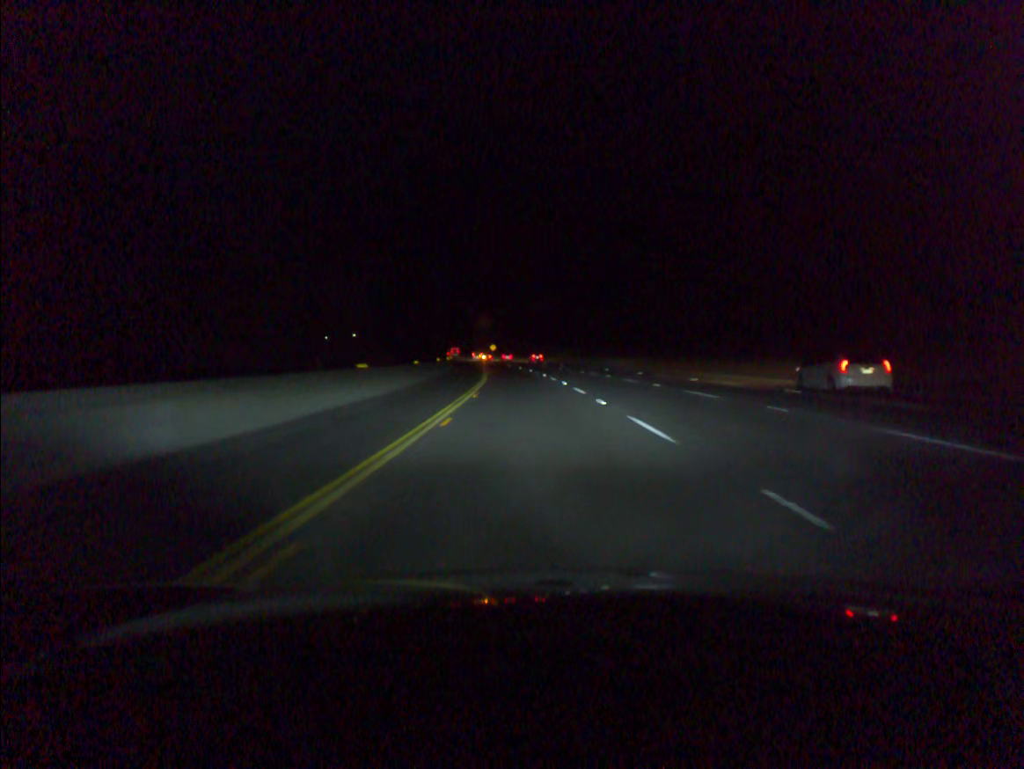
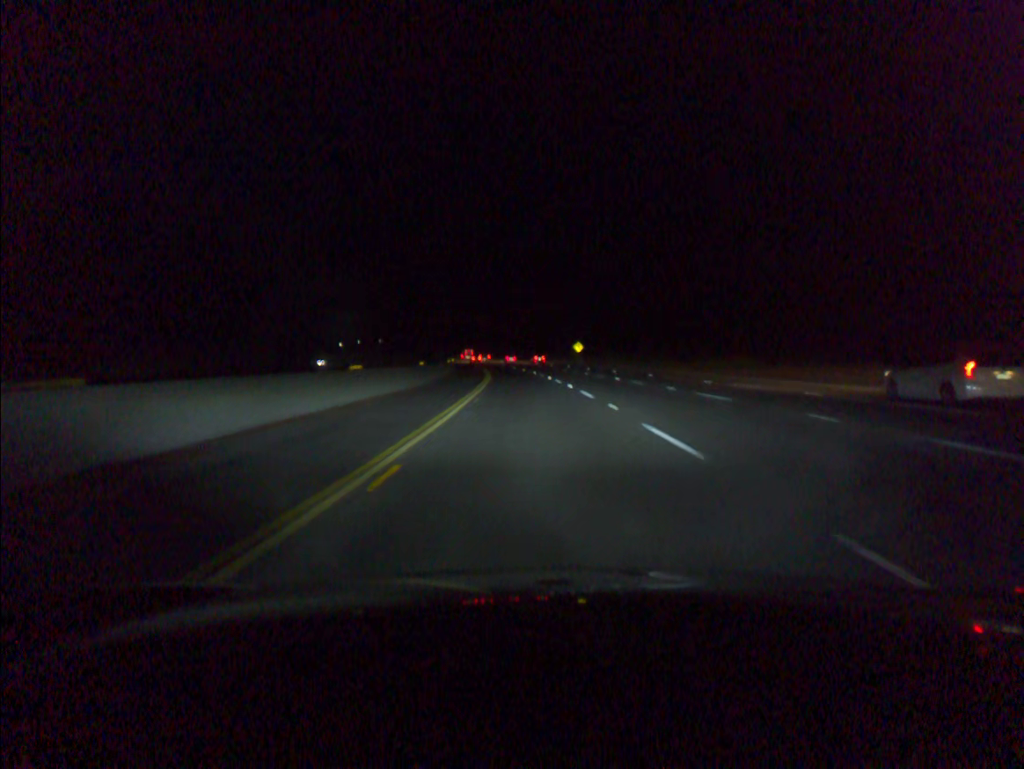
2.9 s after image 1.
(-5.2, +88.8) m; -6°
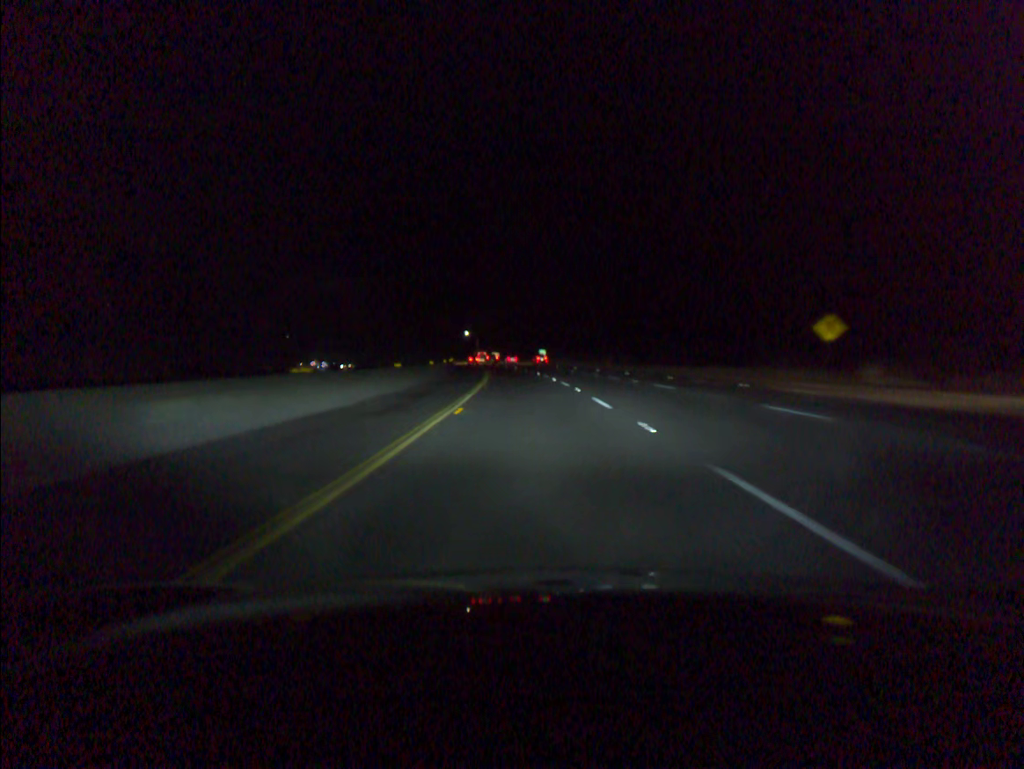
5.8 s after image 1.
(-5.4, +92.6) m; -6°
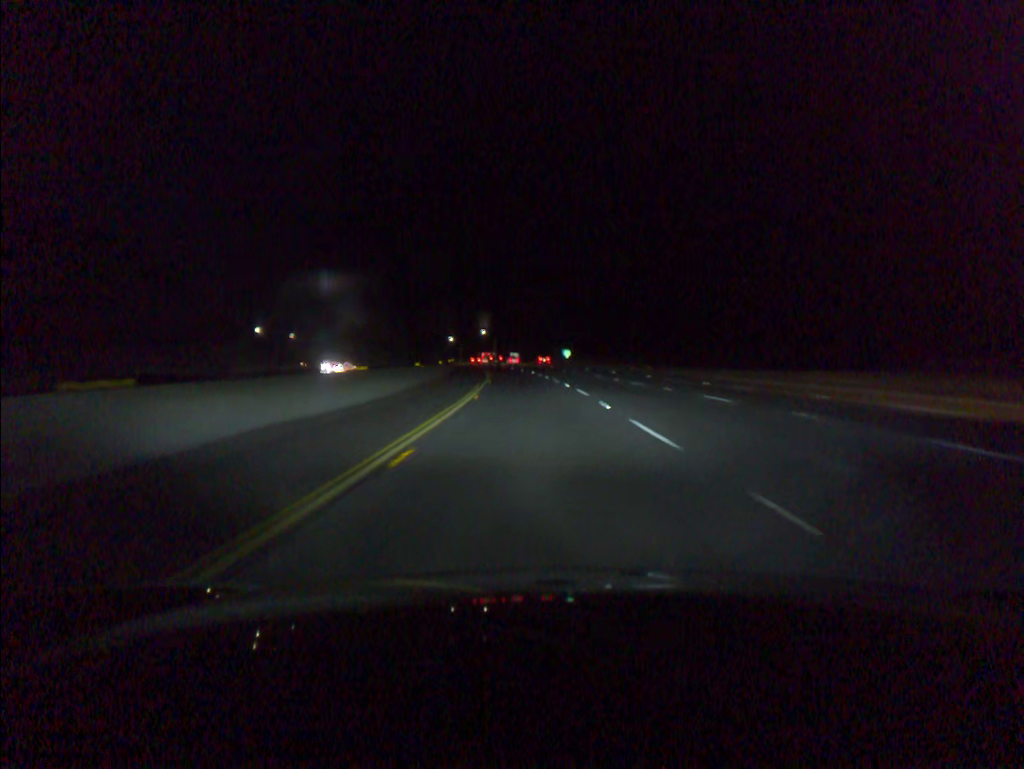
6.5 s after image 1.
(-0.3, +22.4) m; -2°
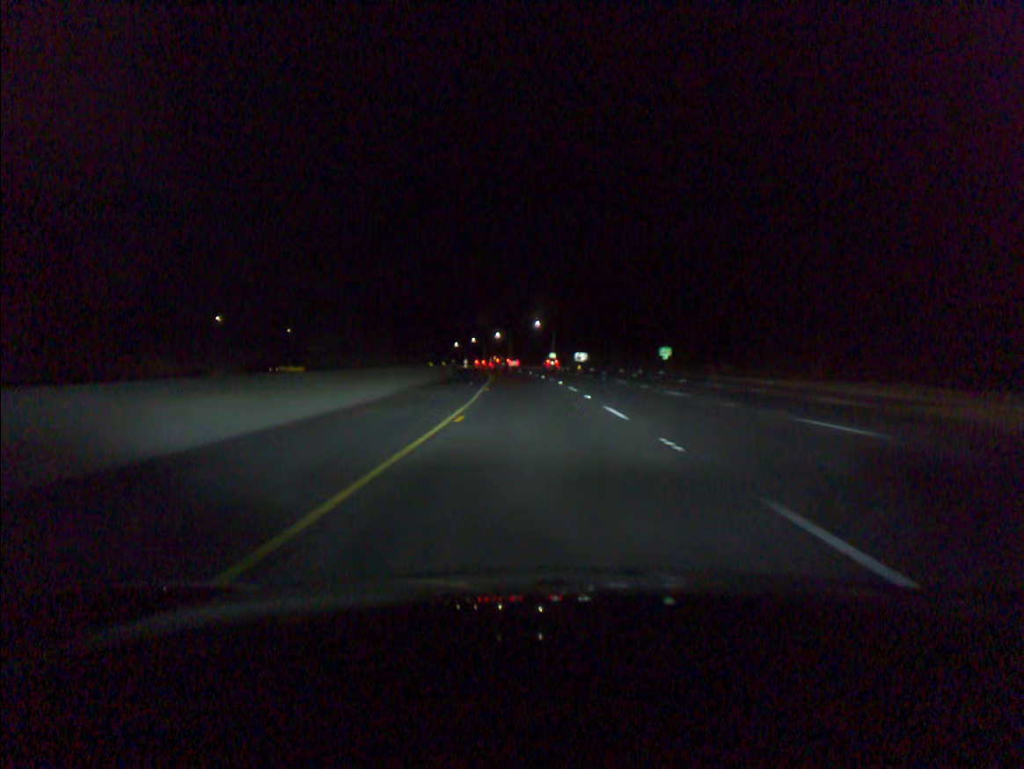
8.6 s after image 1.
(-2.8, +66.4) m; -5°
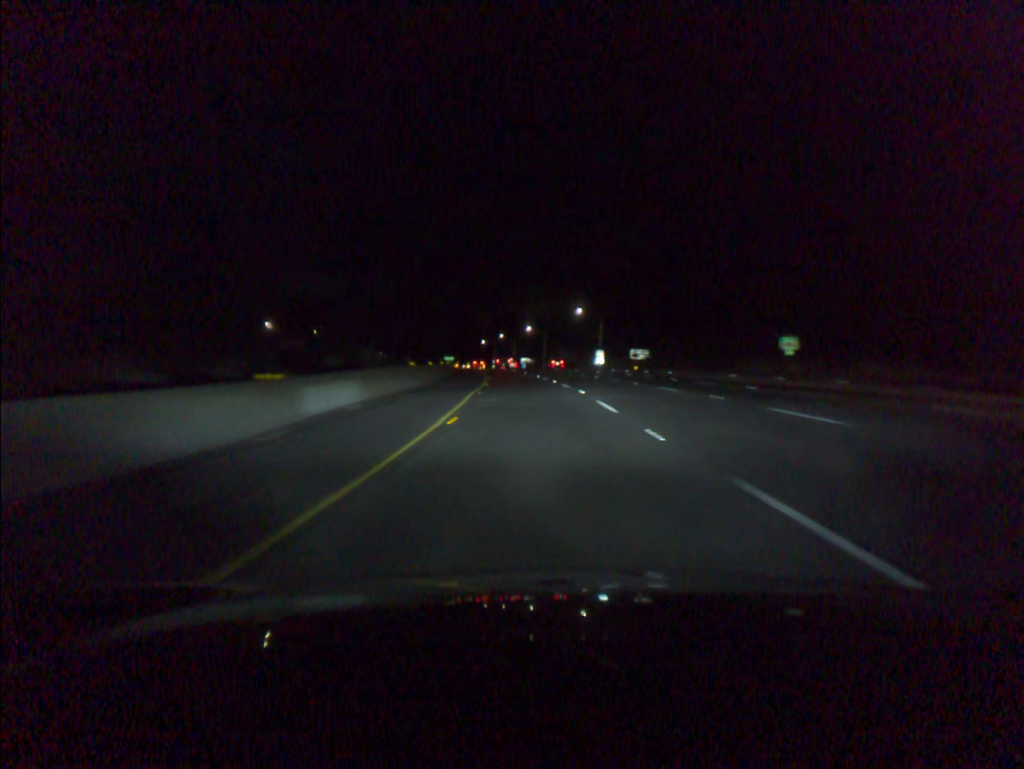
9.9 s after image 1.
(-1.0, +42.3) m; -3°
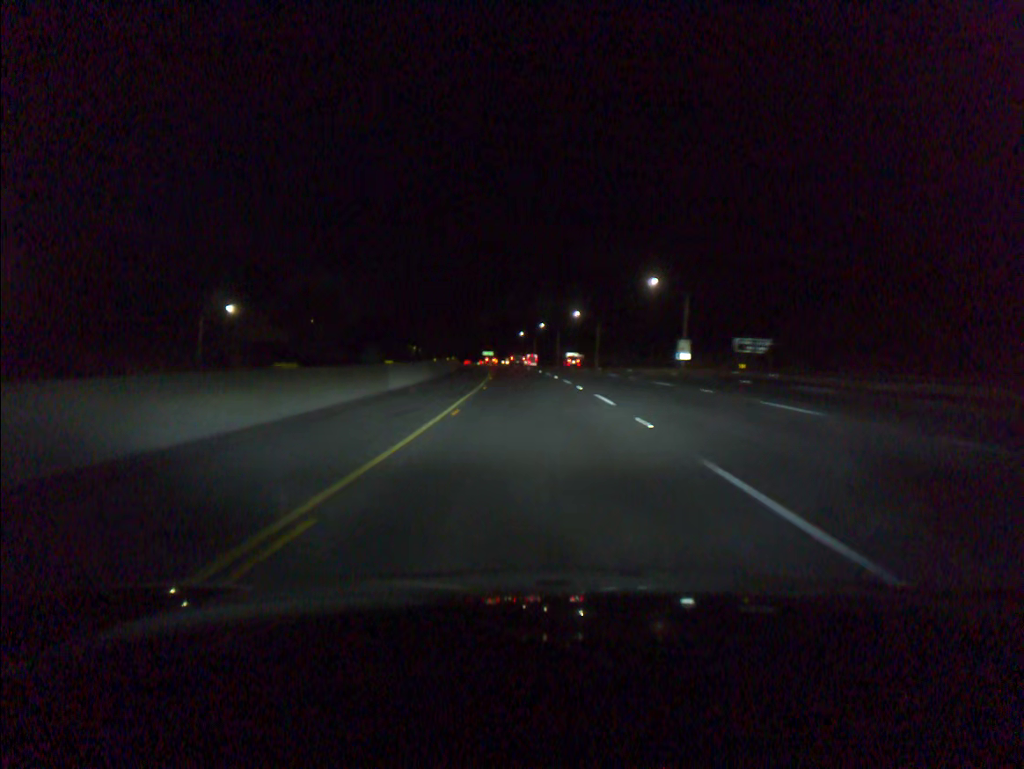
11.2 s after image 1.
(-1.0, +42.4) m; -3°
